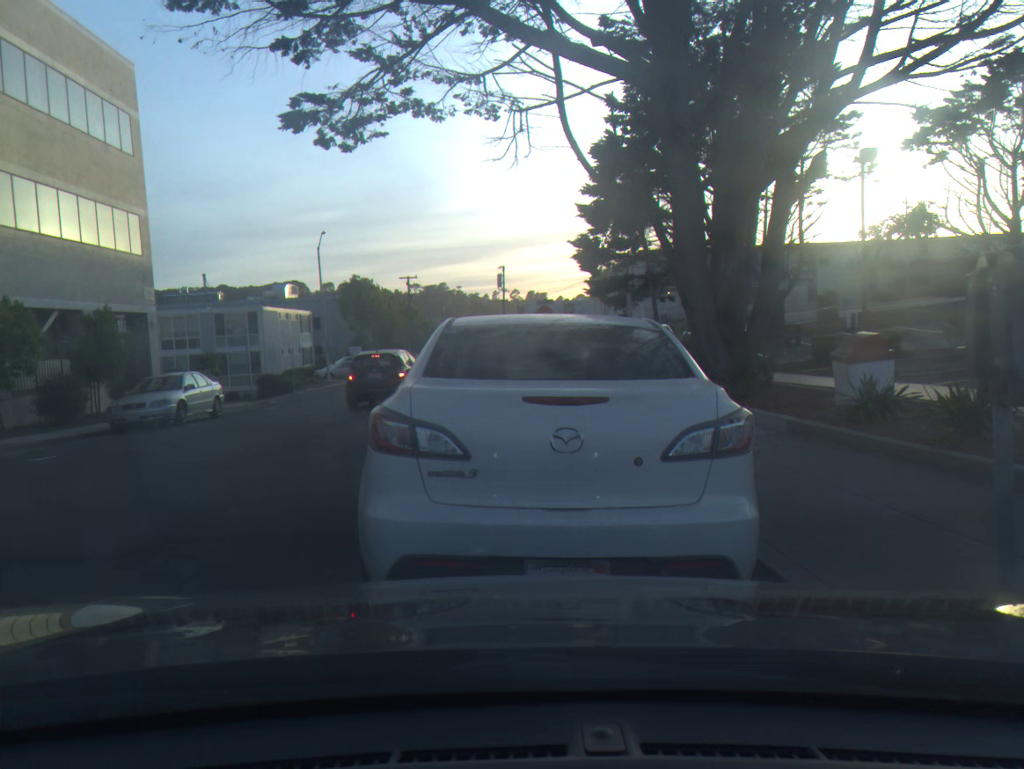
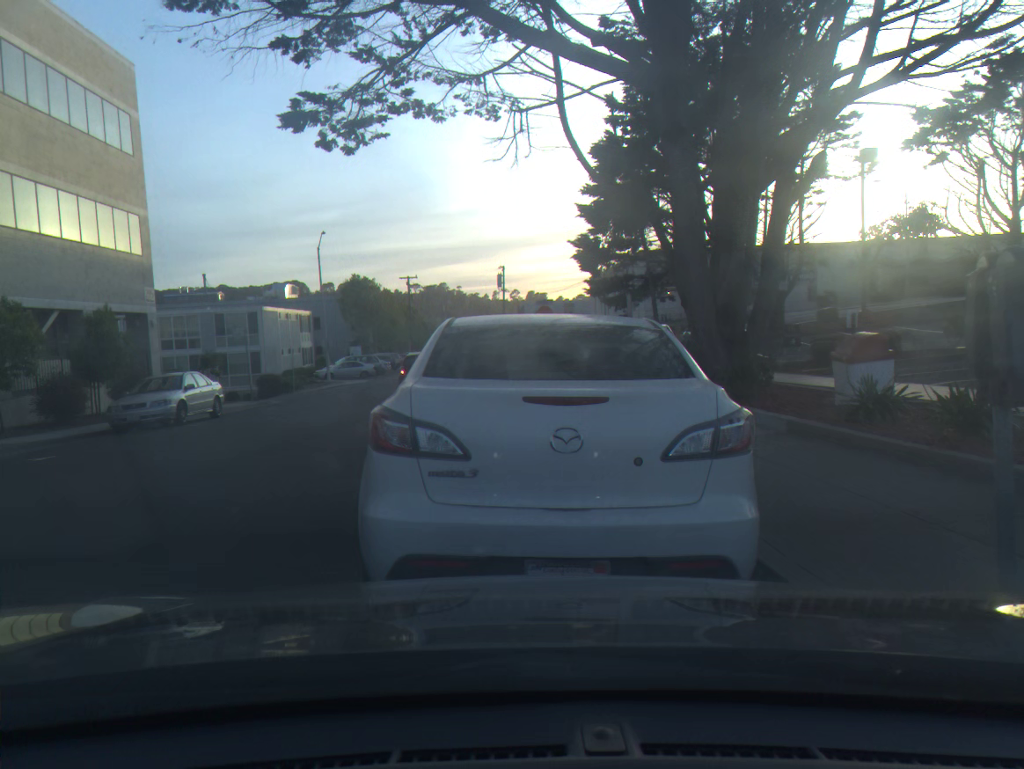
(0.0, 0.0) m; 0°
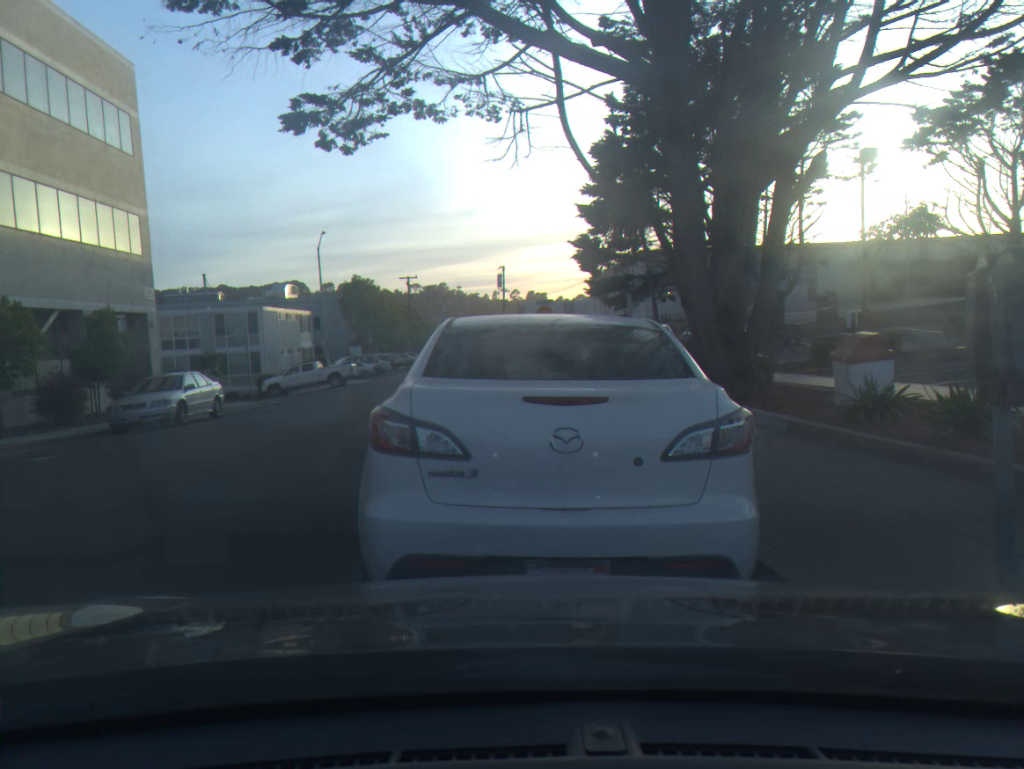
(0.0, 0.0) m; 0°
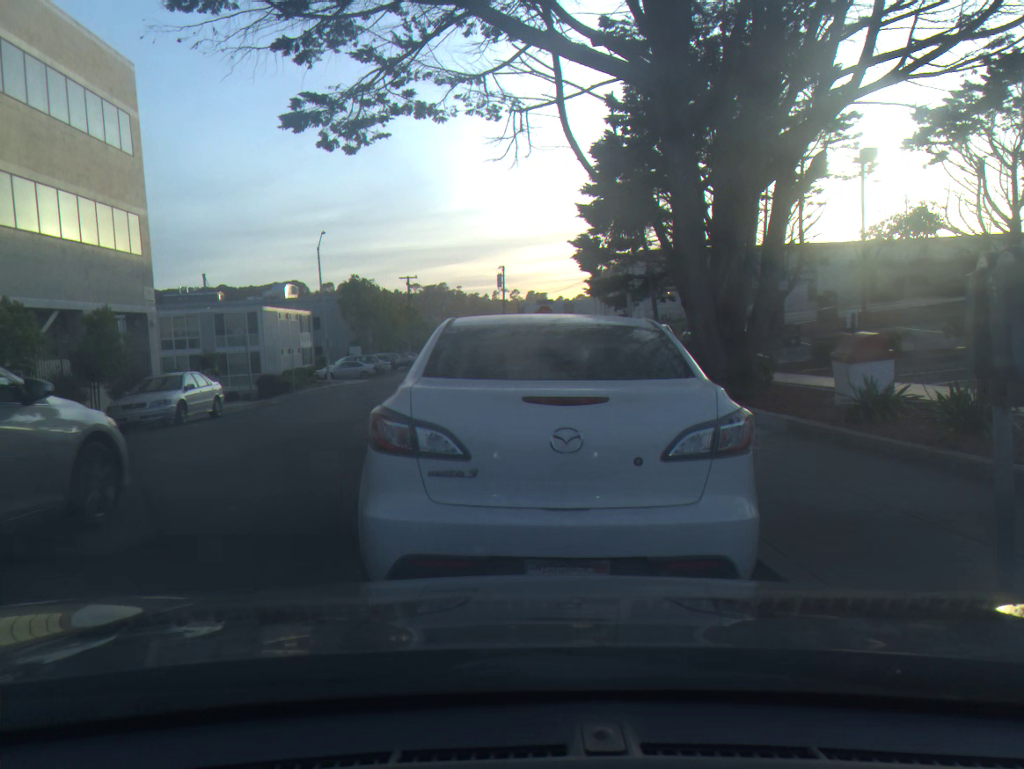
(0.0, 0.0) m; 0°
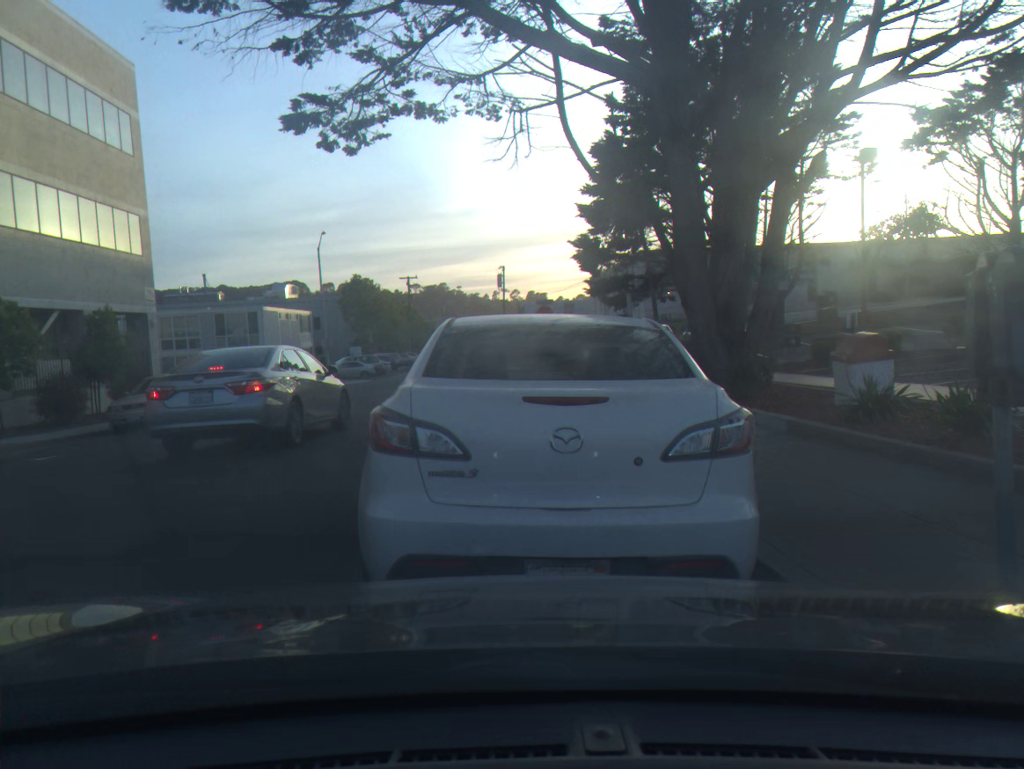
(0.0, 0.0) m; 0°
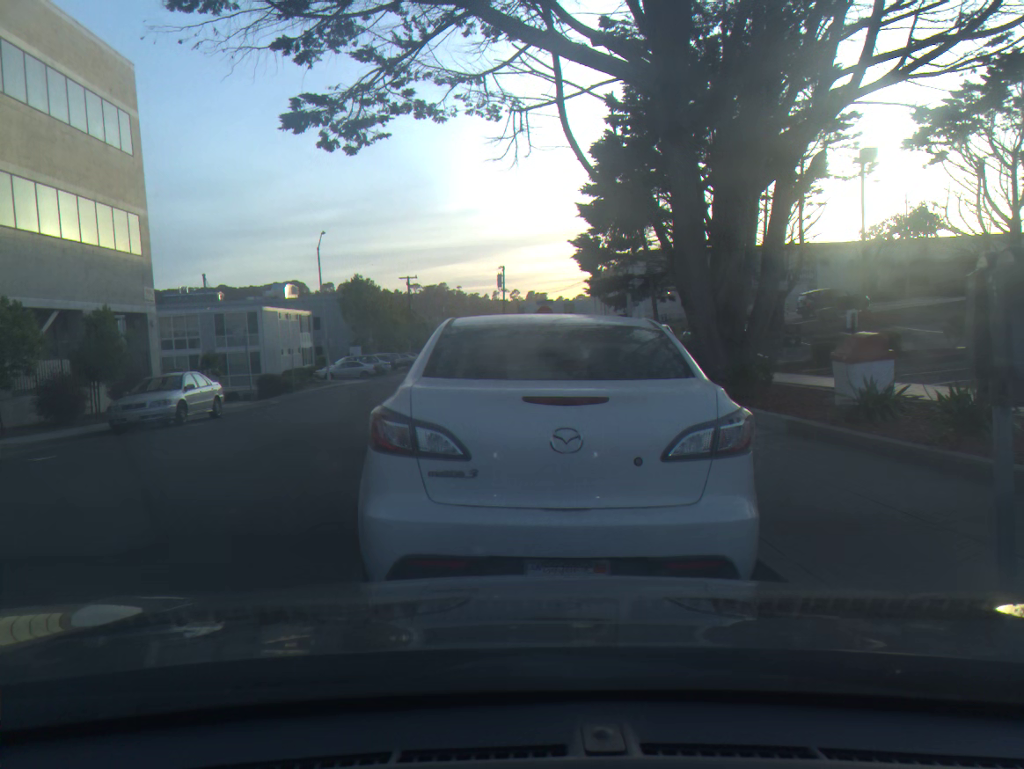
(0.0, 0.0) m; 0°
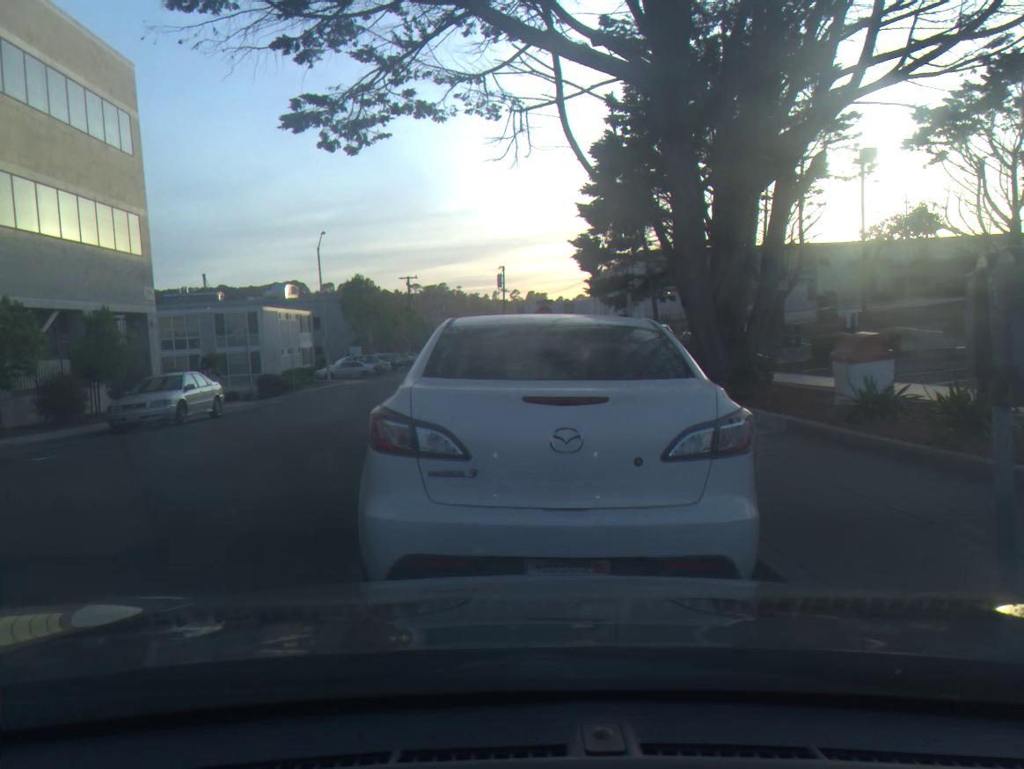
(0.0, 0.0) m; 0°
